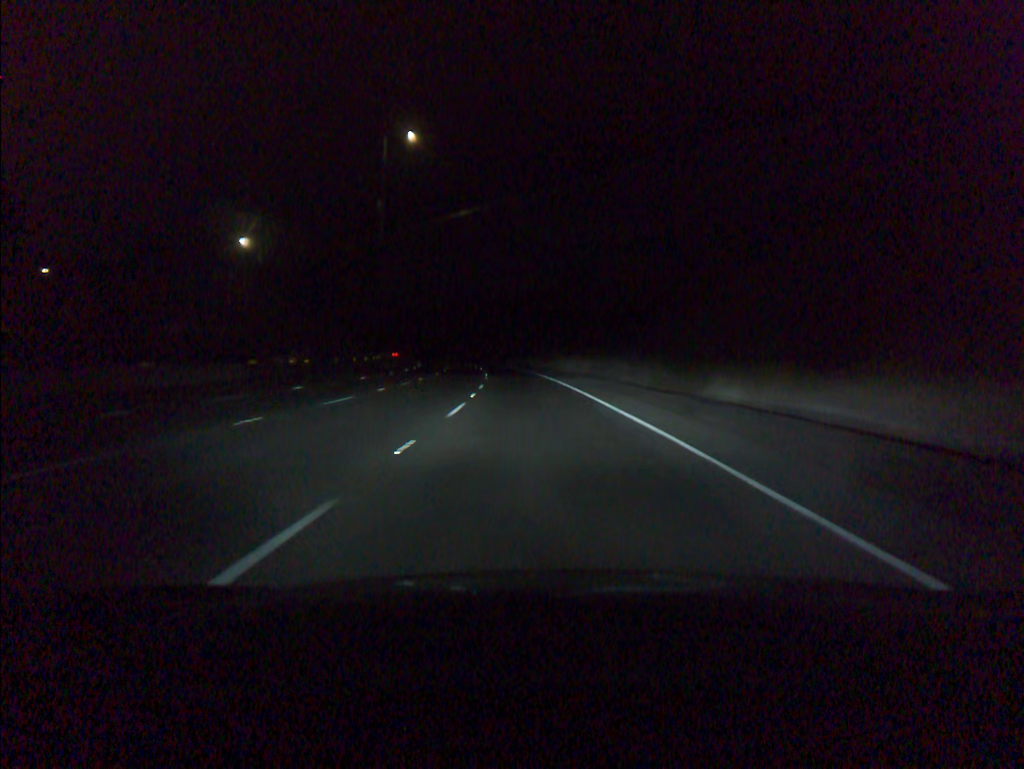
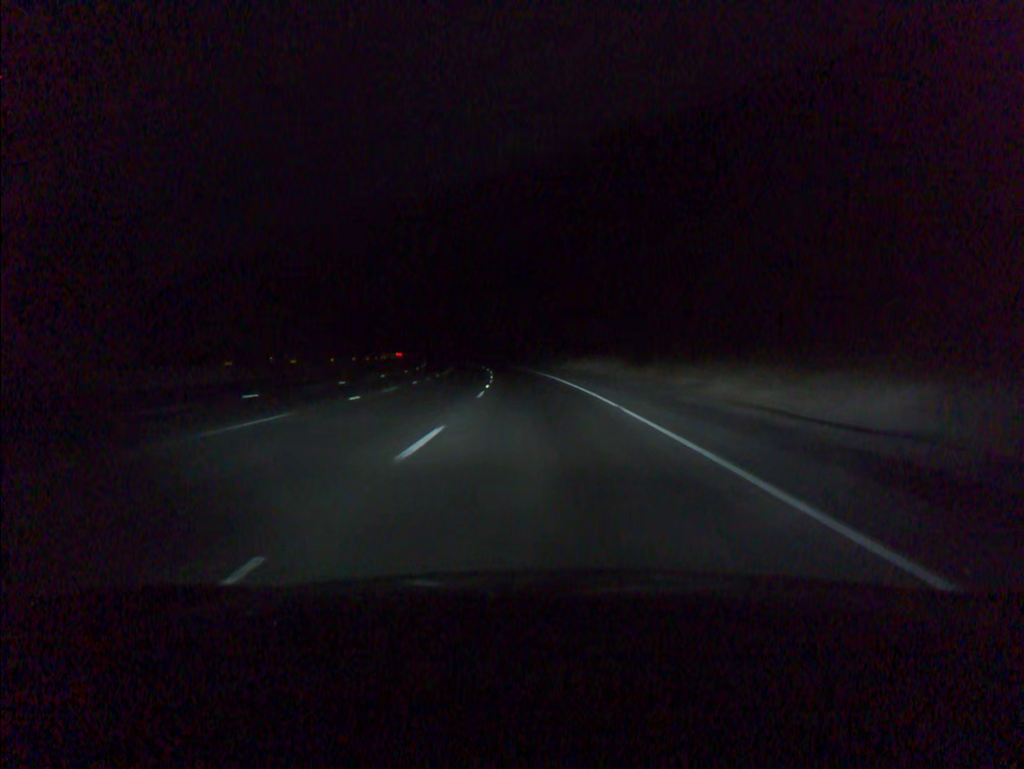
(-1.8, +50.3) m; -4°
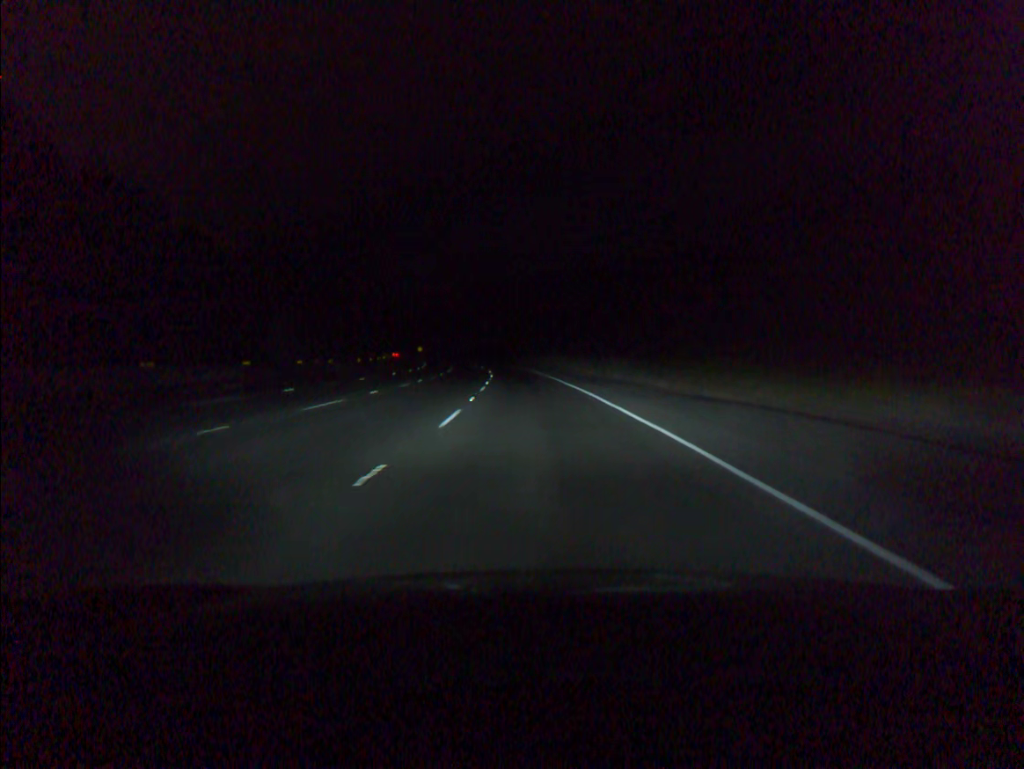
(-3.8, +83.7) m; -6°
